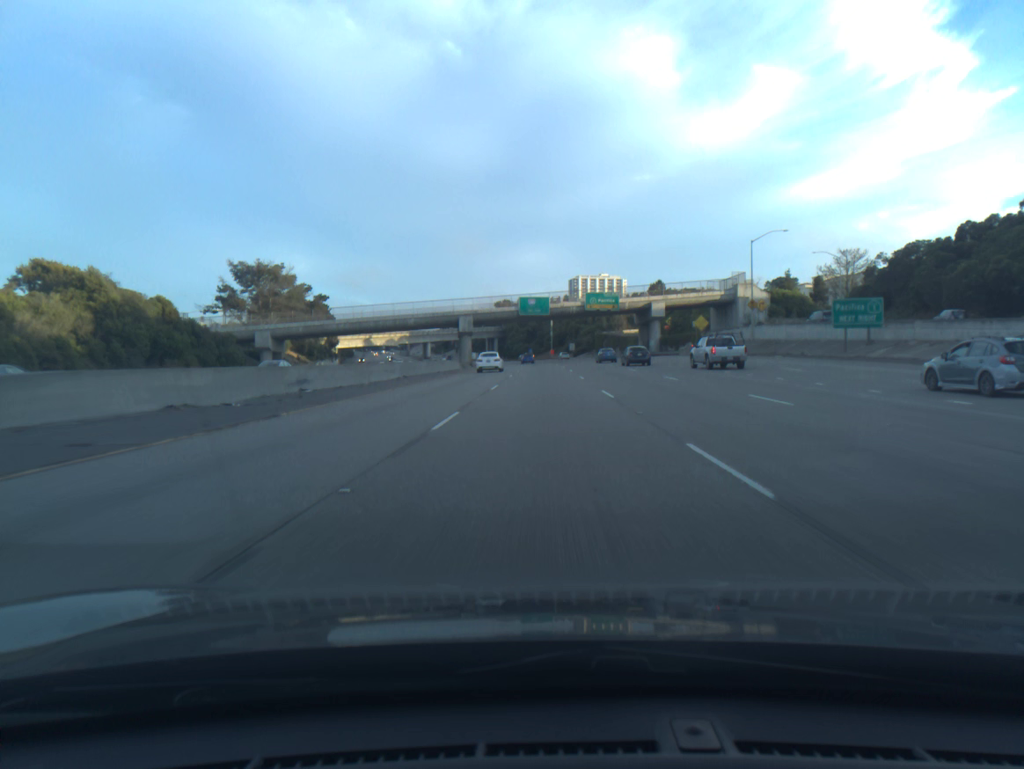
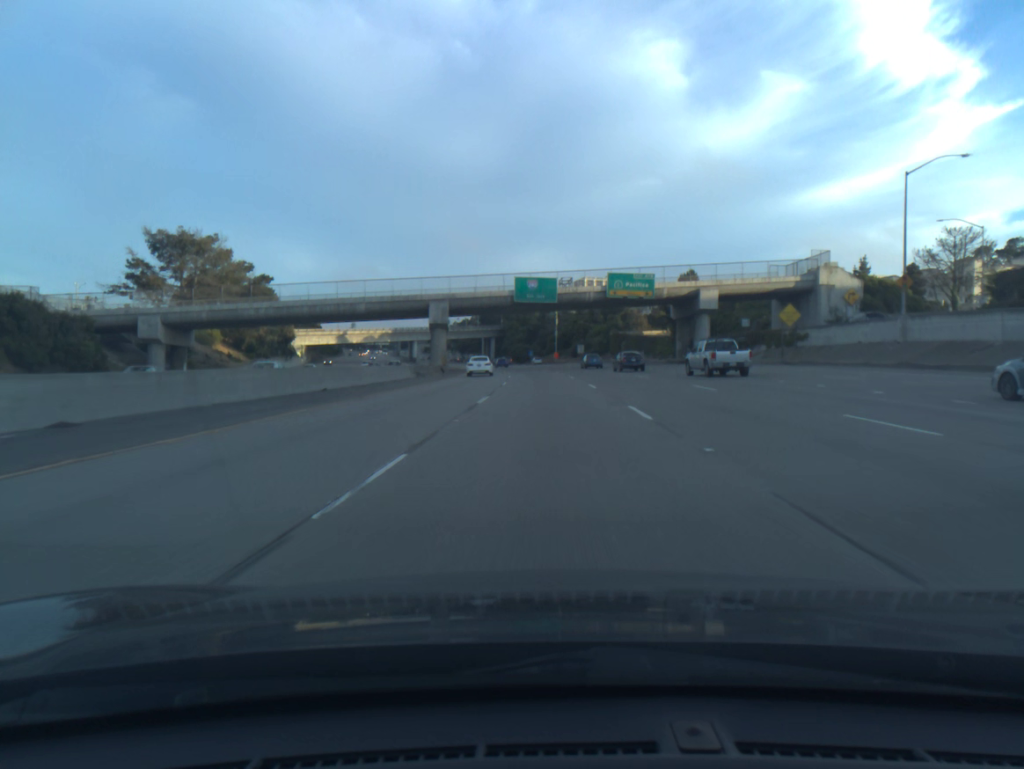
(-0.1, +35.8) m; 0°
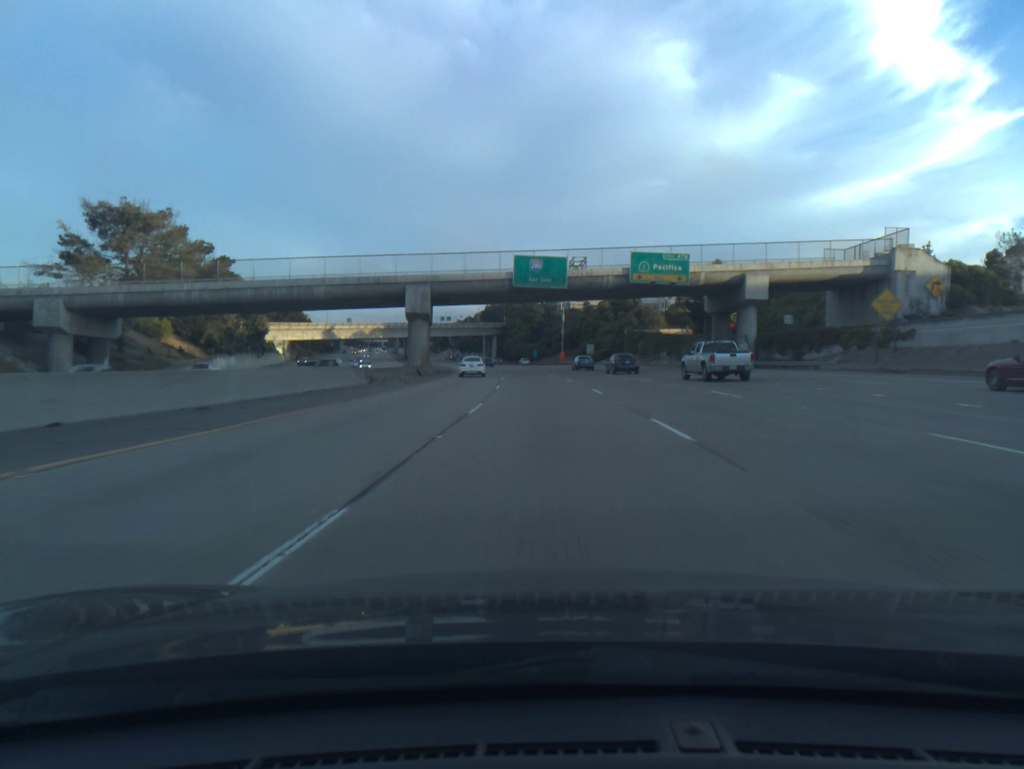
(-0.1, +17.9) m; 0°
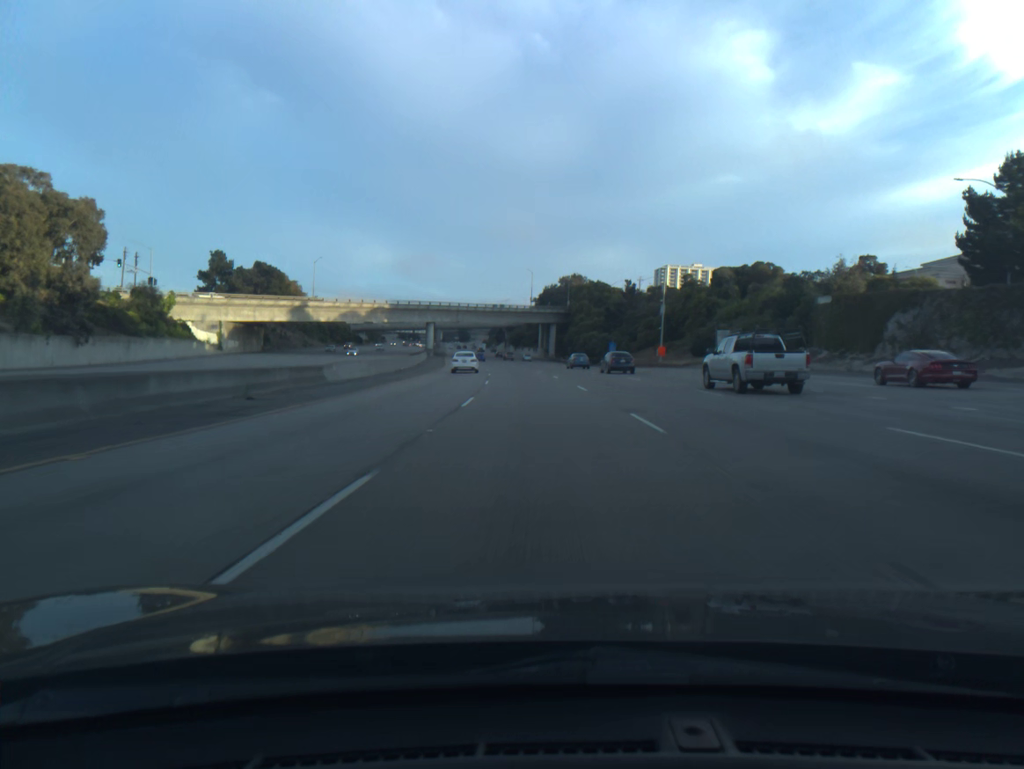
(-2.4, +71.8) m; -5°
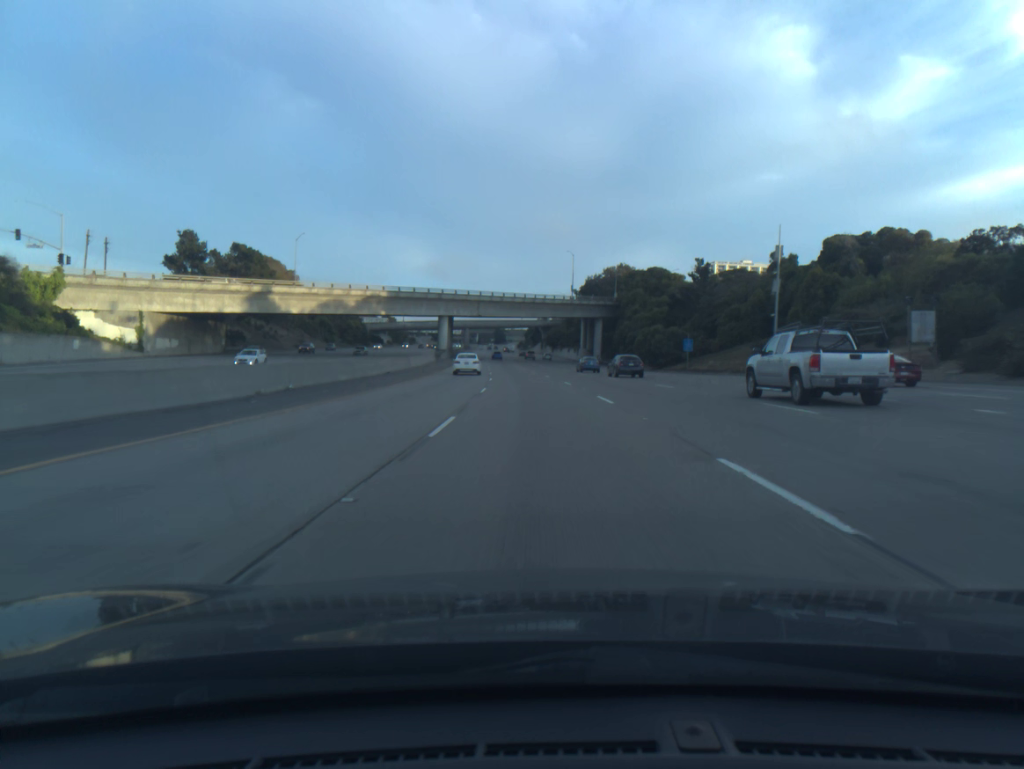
(-0.8, +36.1) m; -3°
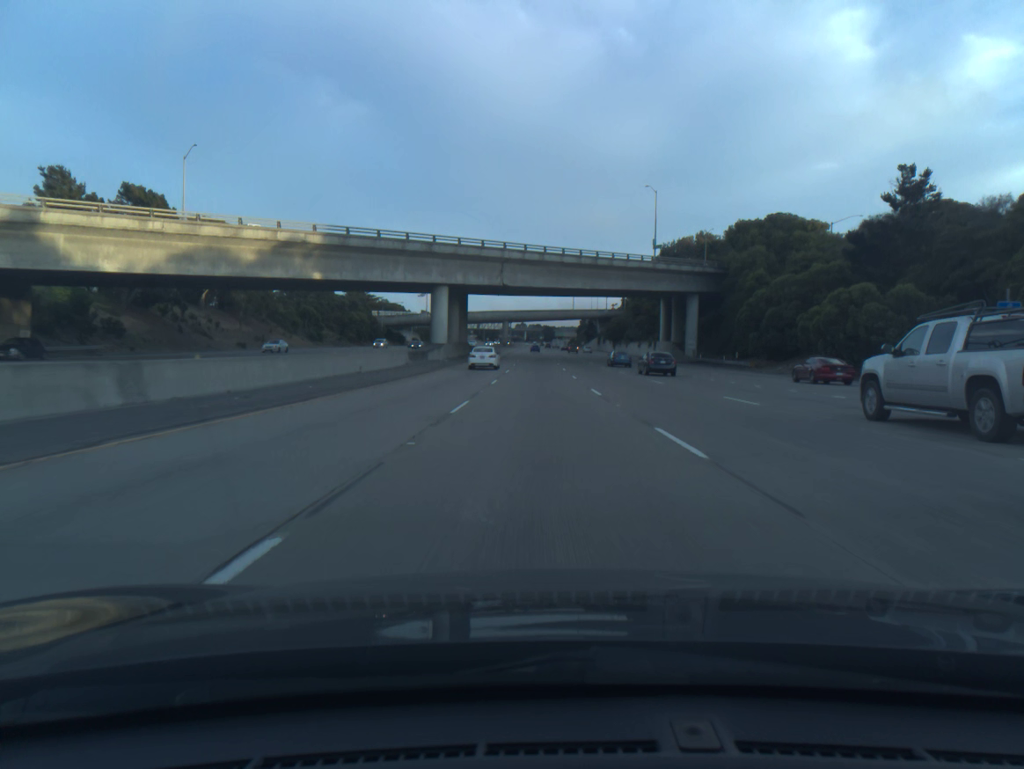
(-1.9, +54.3) m; -4°
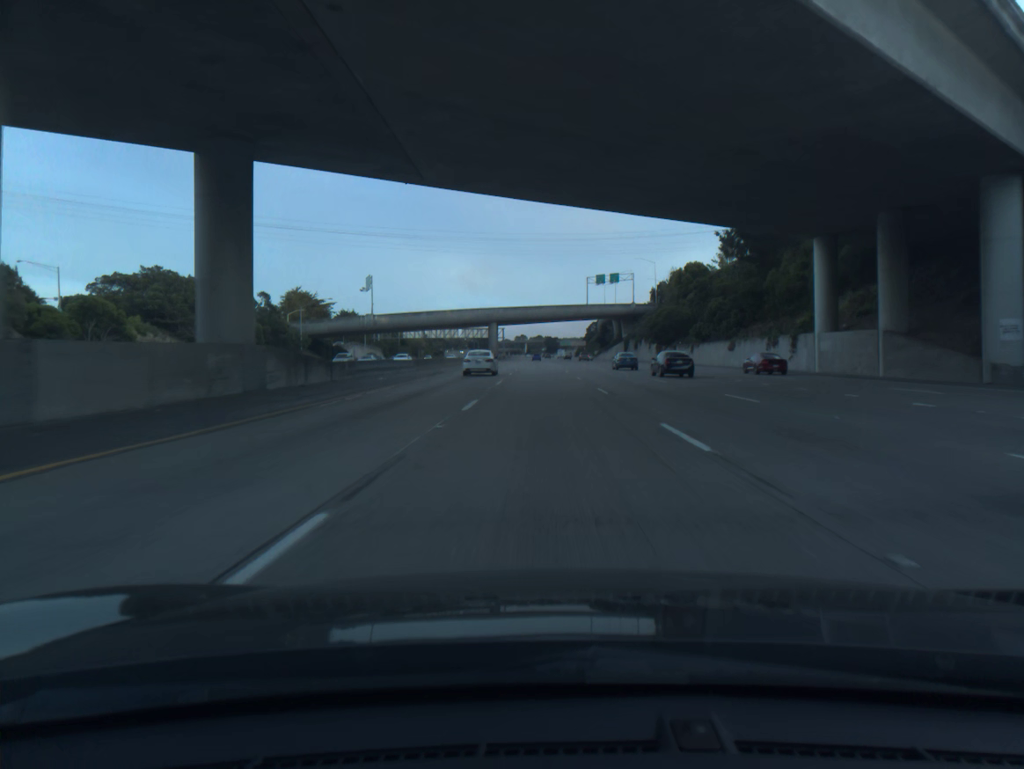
(-0.7, +72.5) m; 0°
